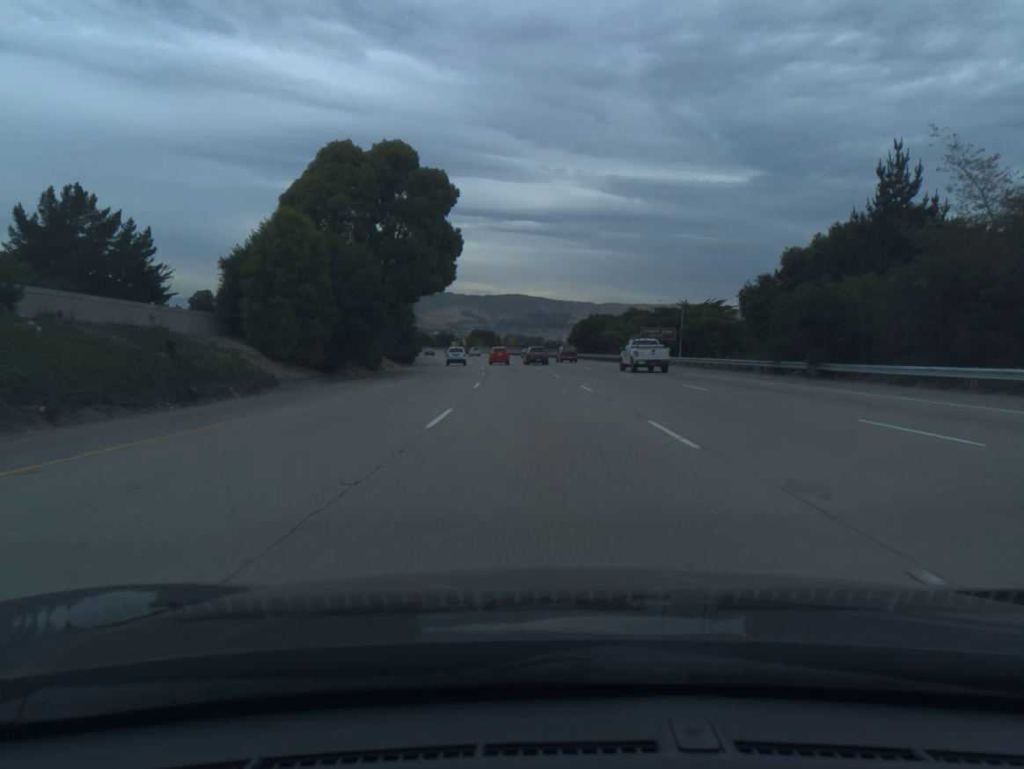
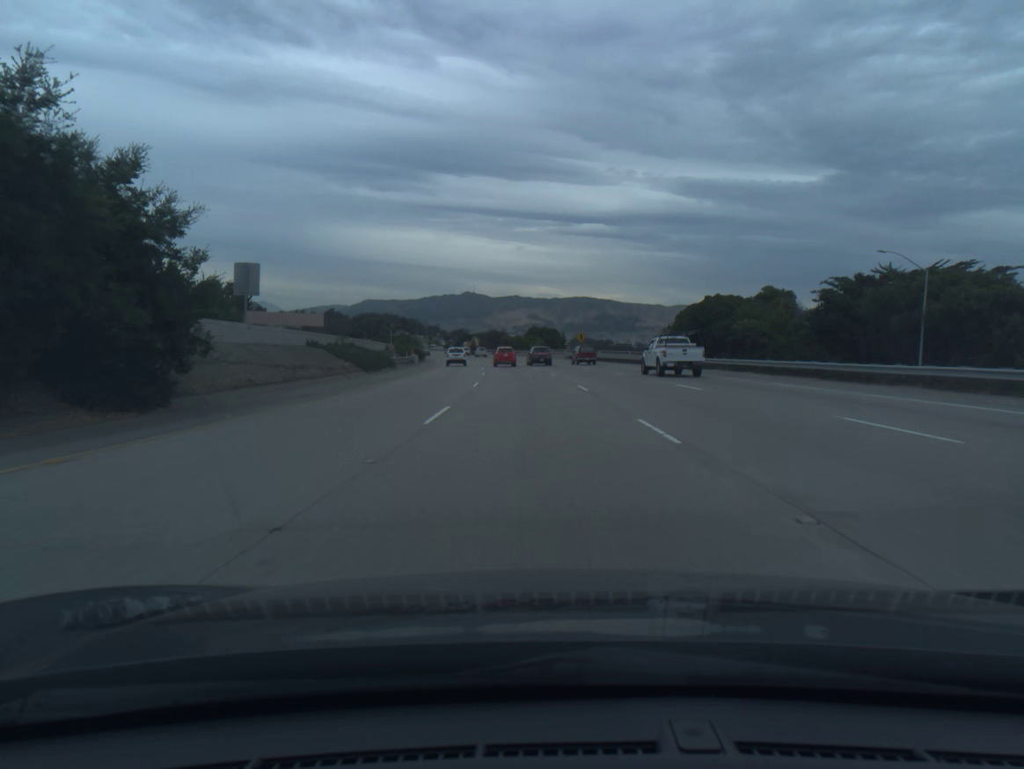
(-2.3, +57.9) m; -5°
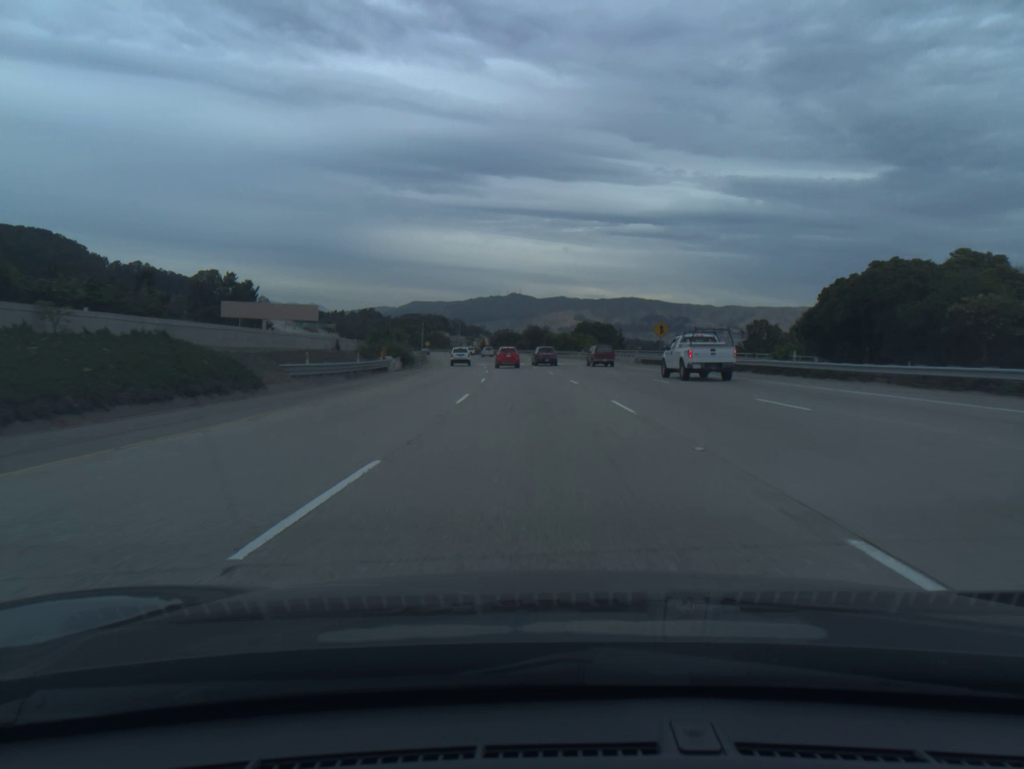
(-1.2, +38.4) m; -3°
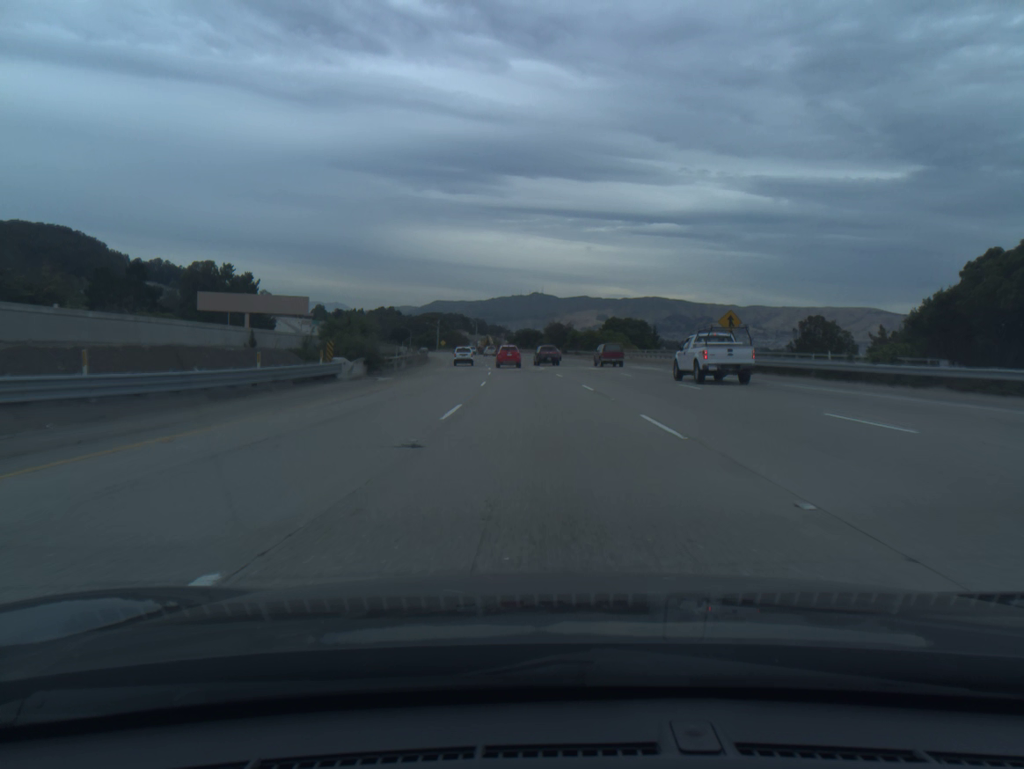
(-0.3, +18.9) m; -2°
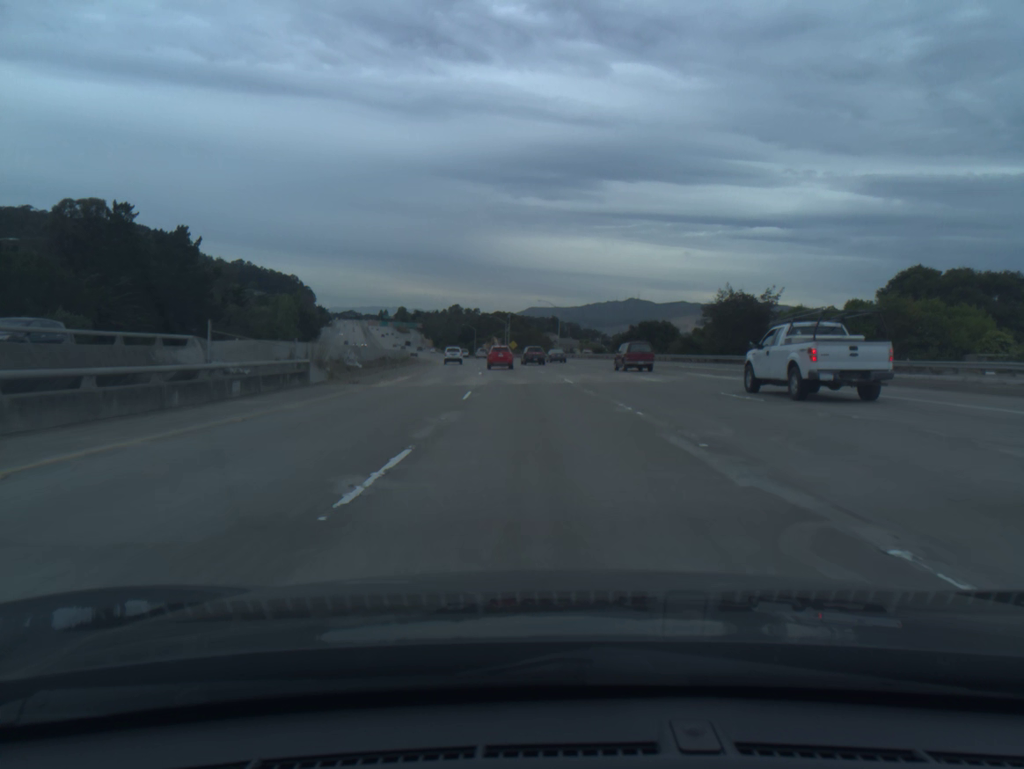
(-5.4, +91.6) m; -7°
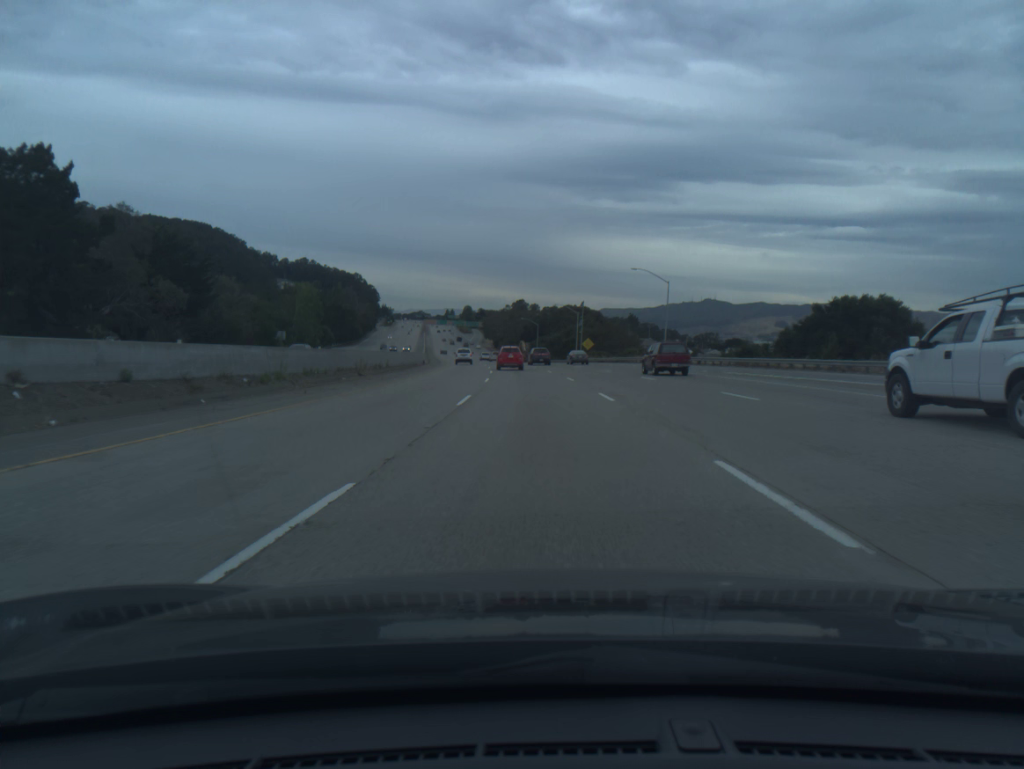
(-2.4, +54.4) m; -5°
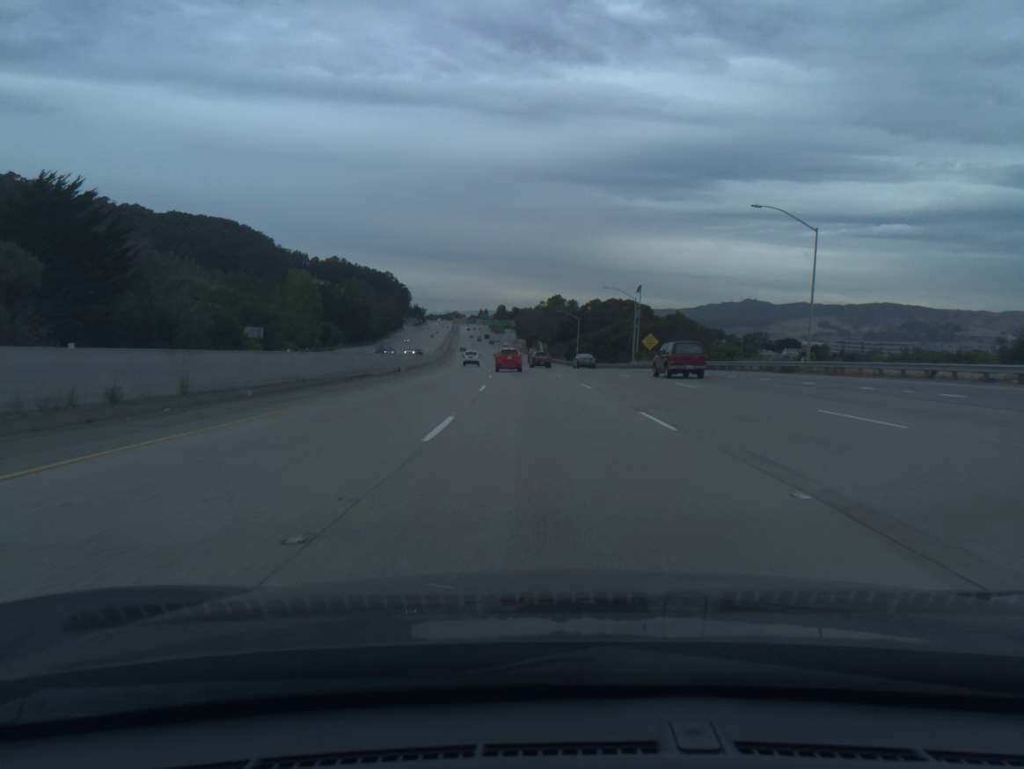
(-0.9, +36.1) m; -3°
